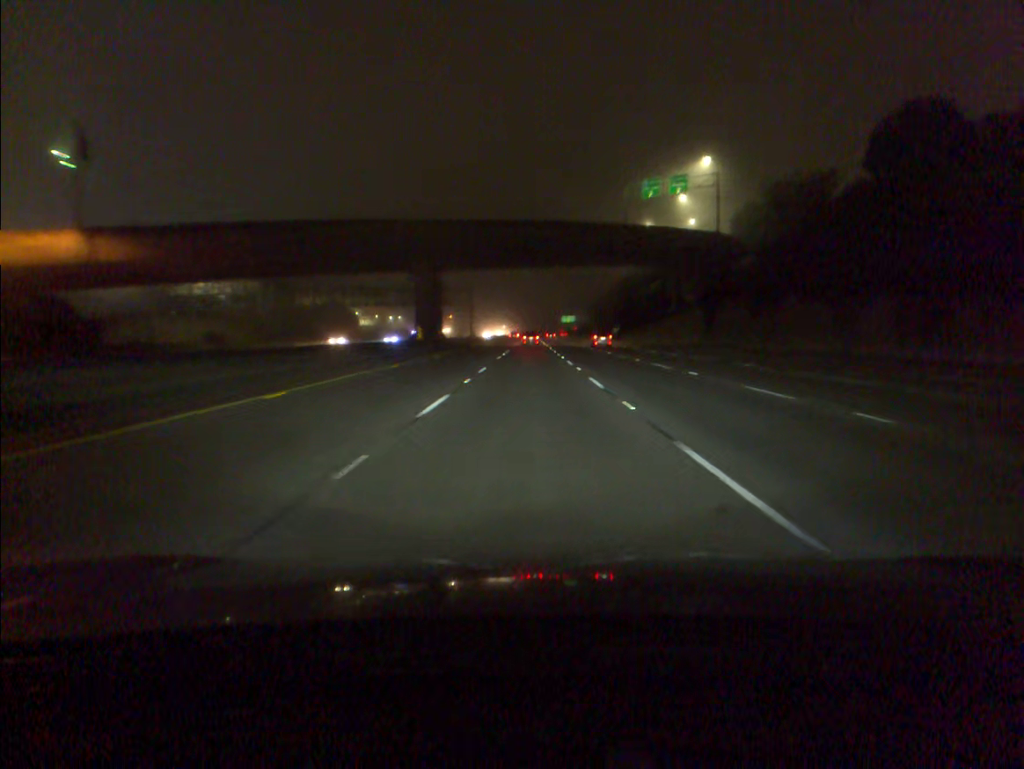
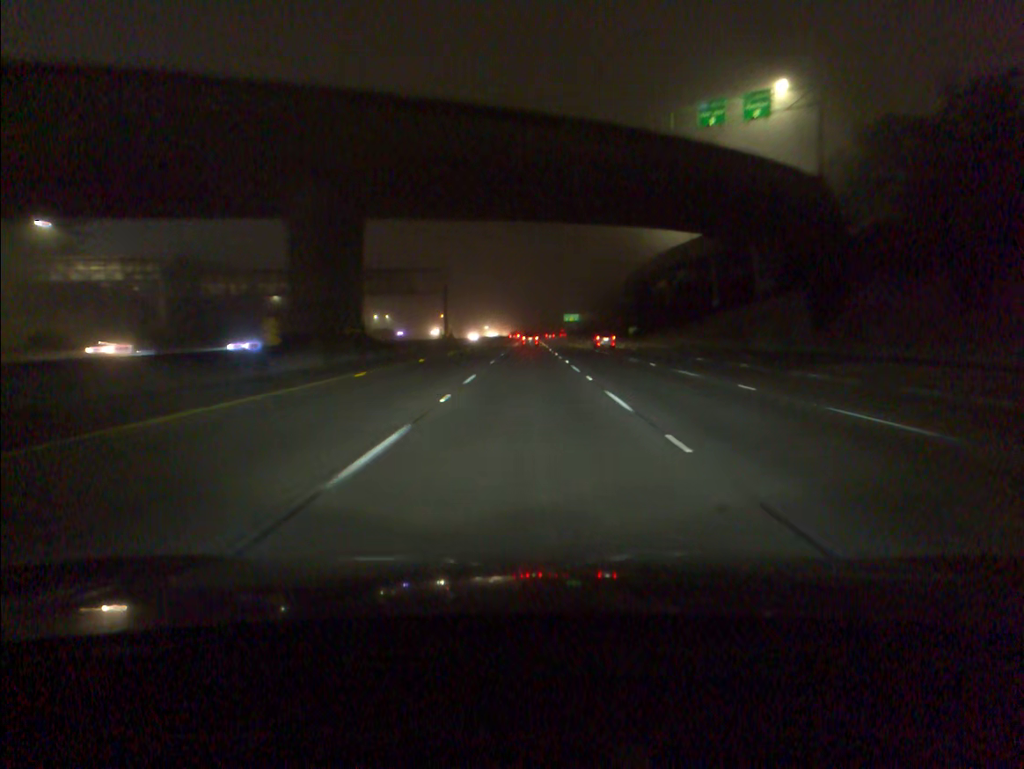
(+0.1, +35.2) m; 0°
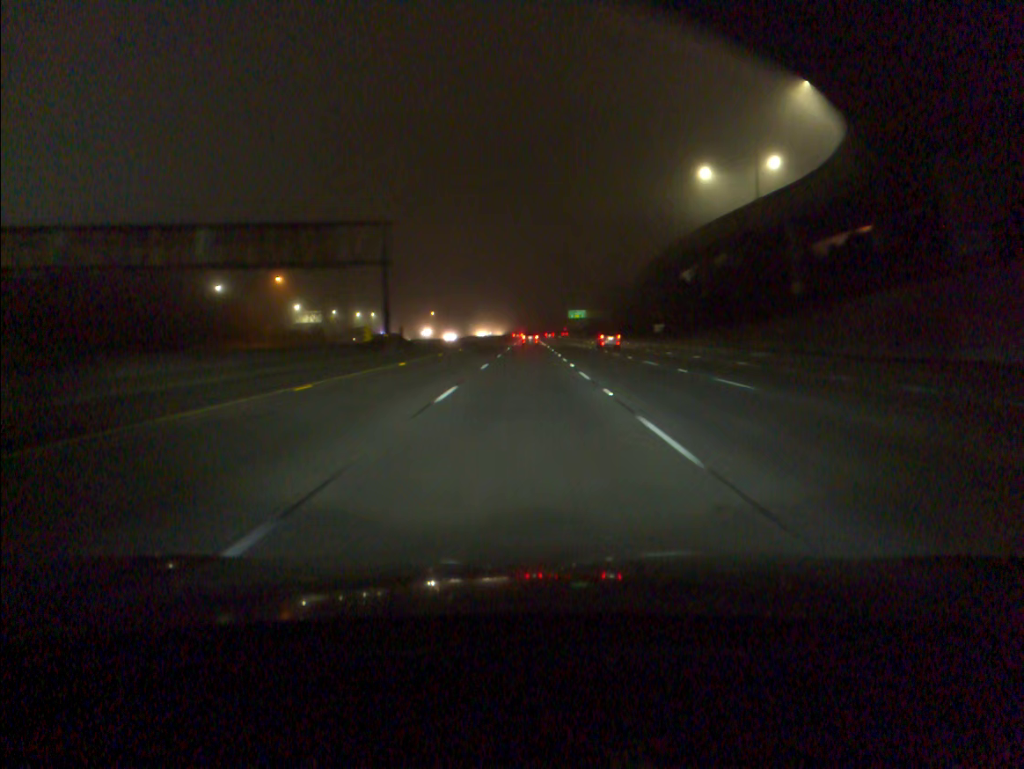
(0.0, +35.3) m; 0°
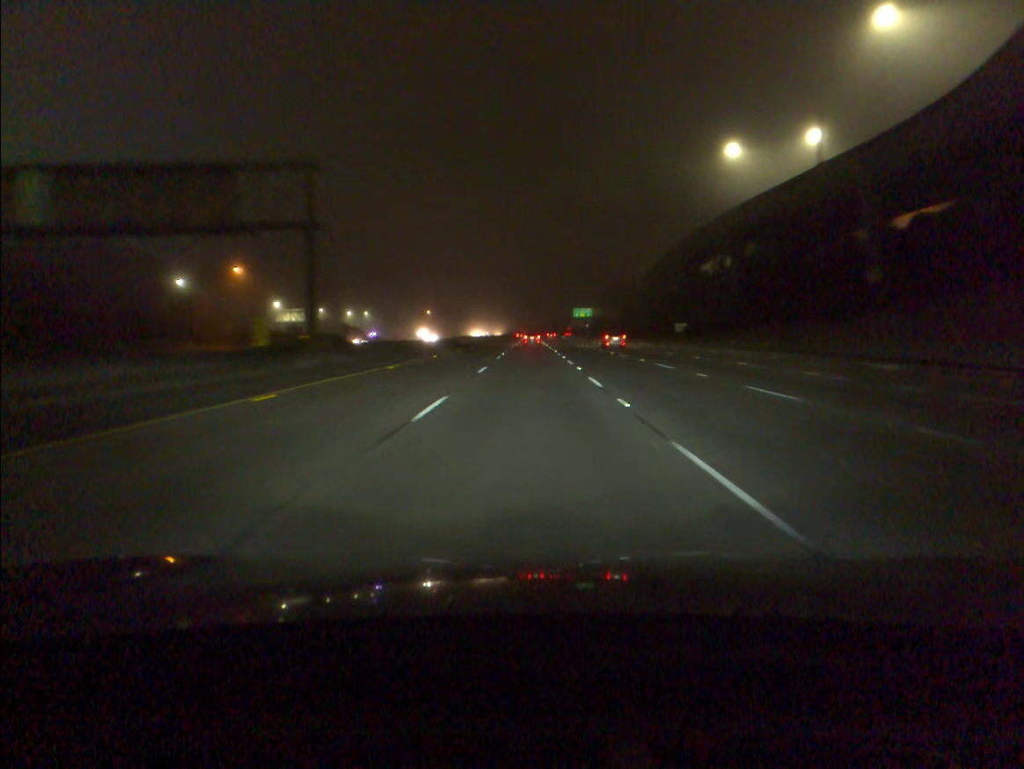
(0.0, +17.7) m; 0°
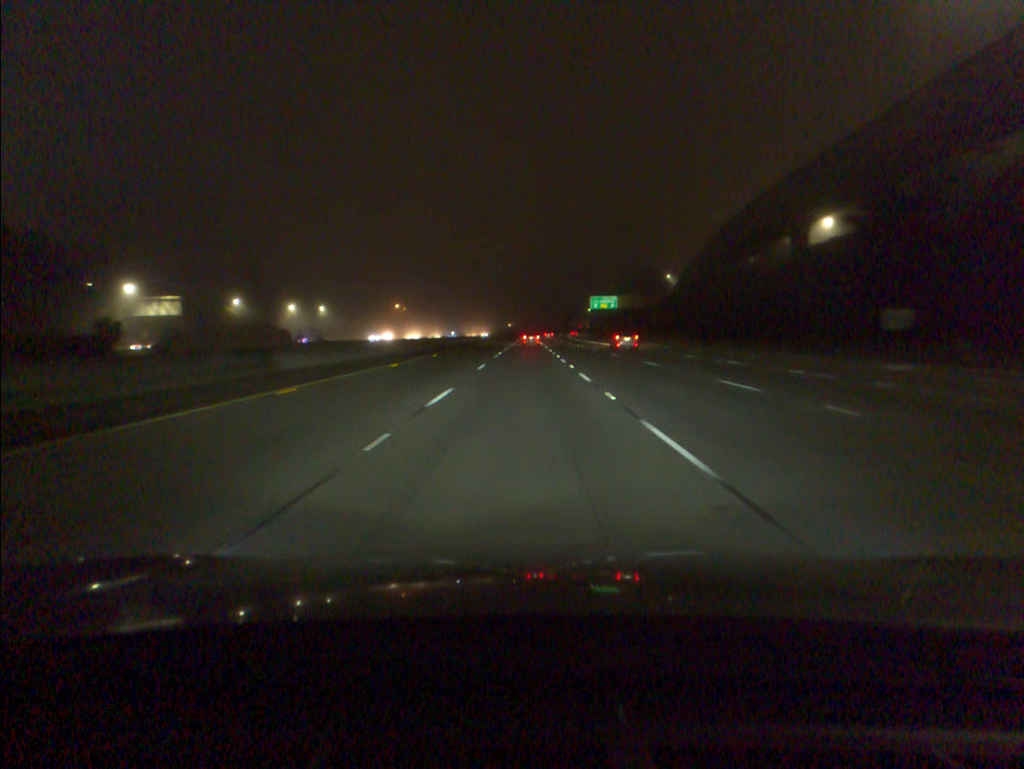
(+0.1, +70.6) m; 0°
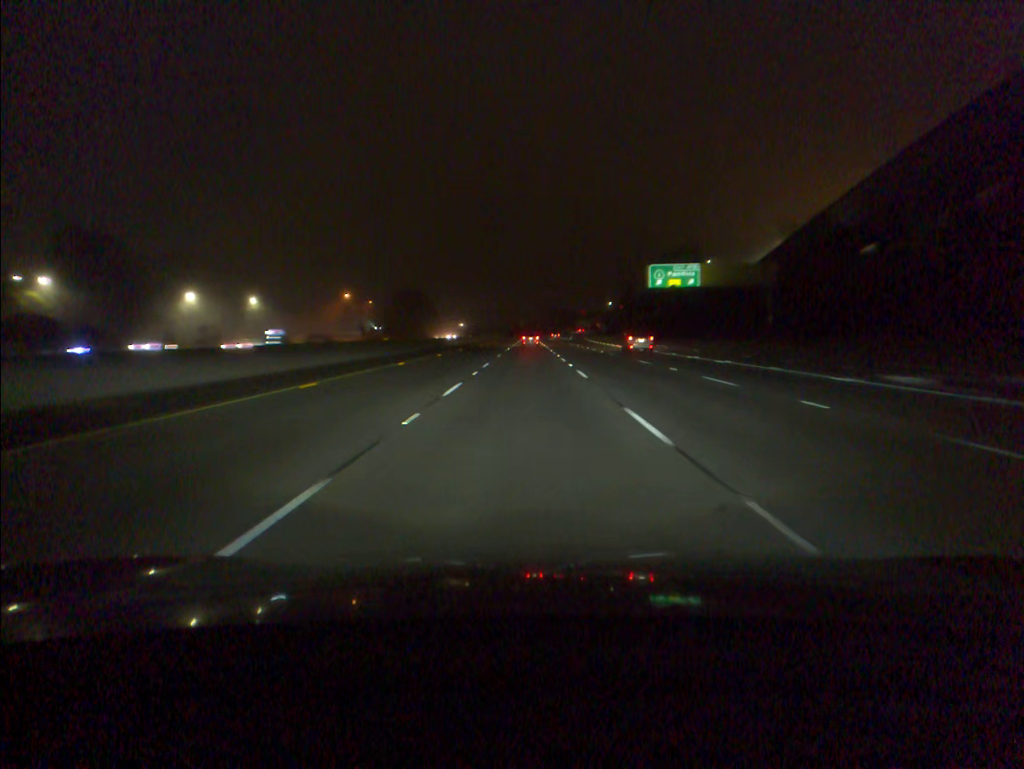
(-0.1, +70.8) m; 0°
